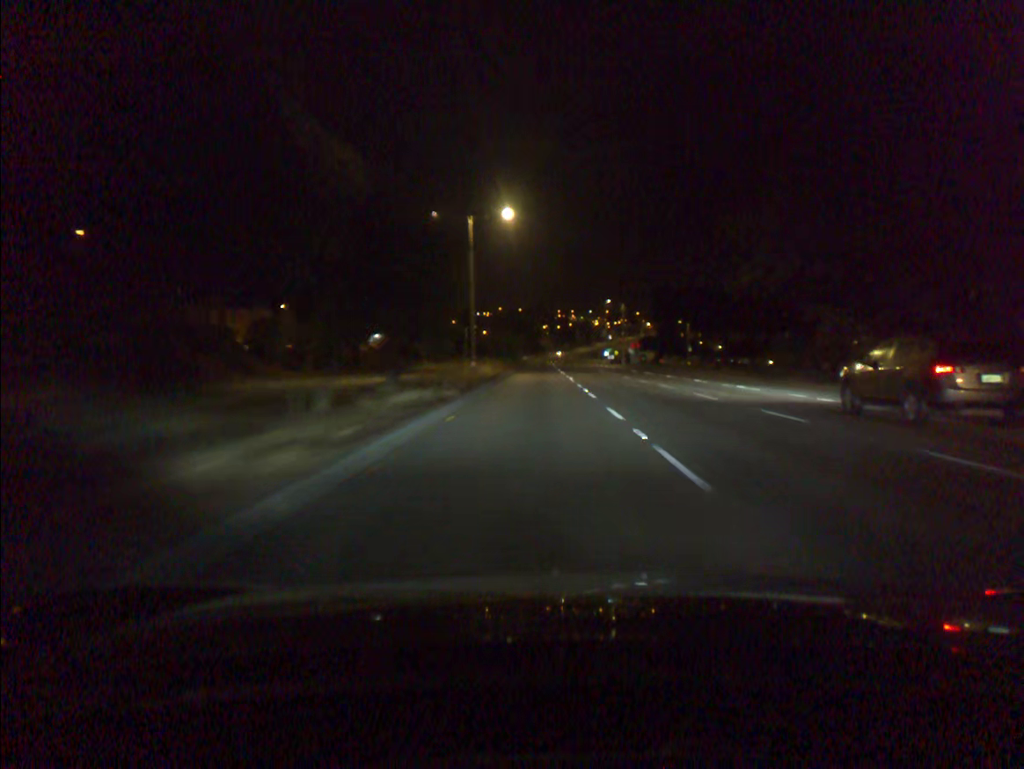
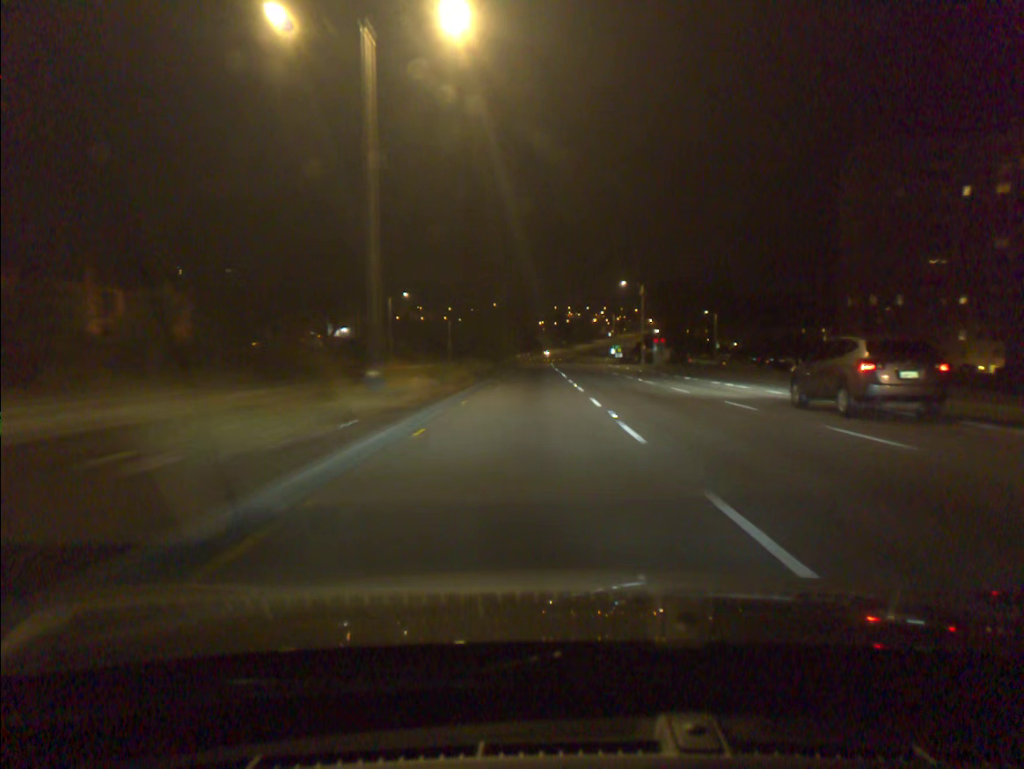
(0.0, +26.1) m; 0°
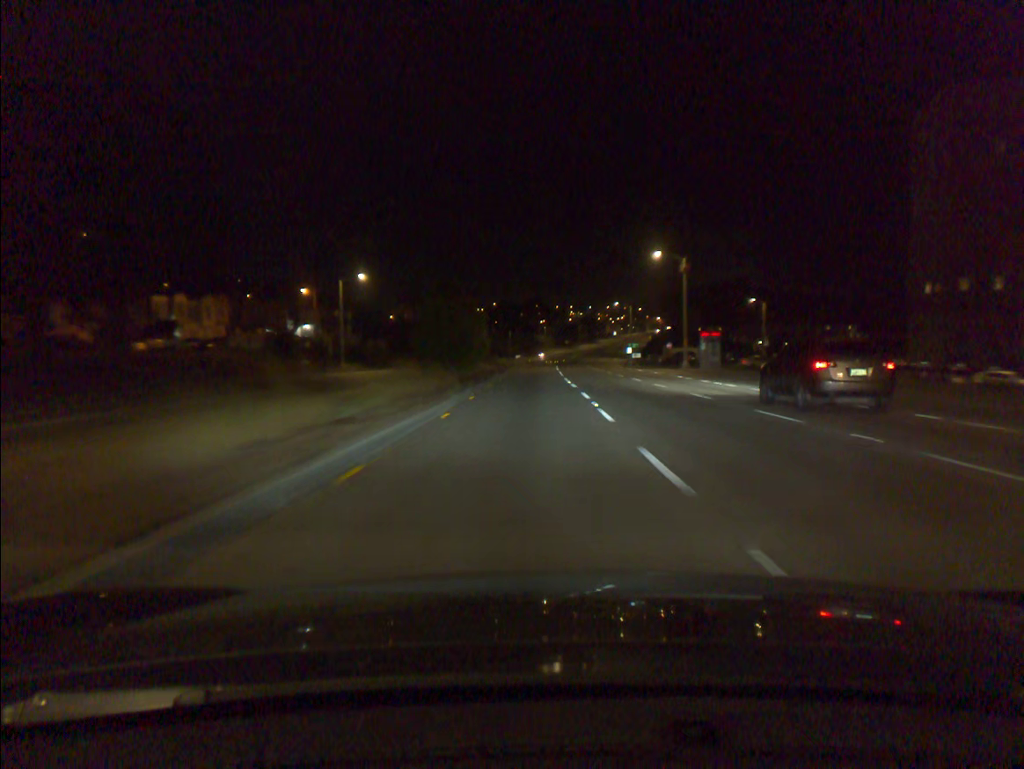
(0.0, +26.0) m; 0°
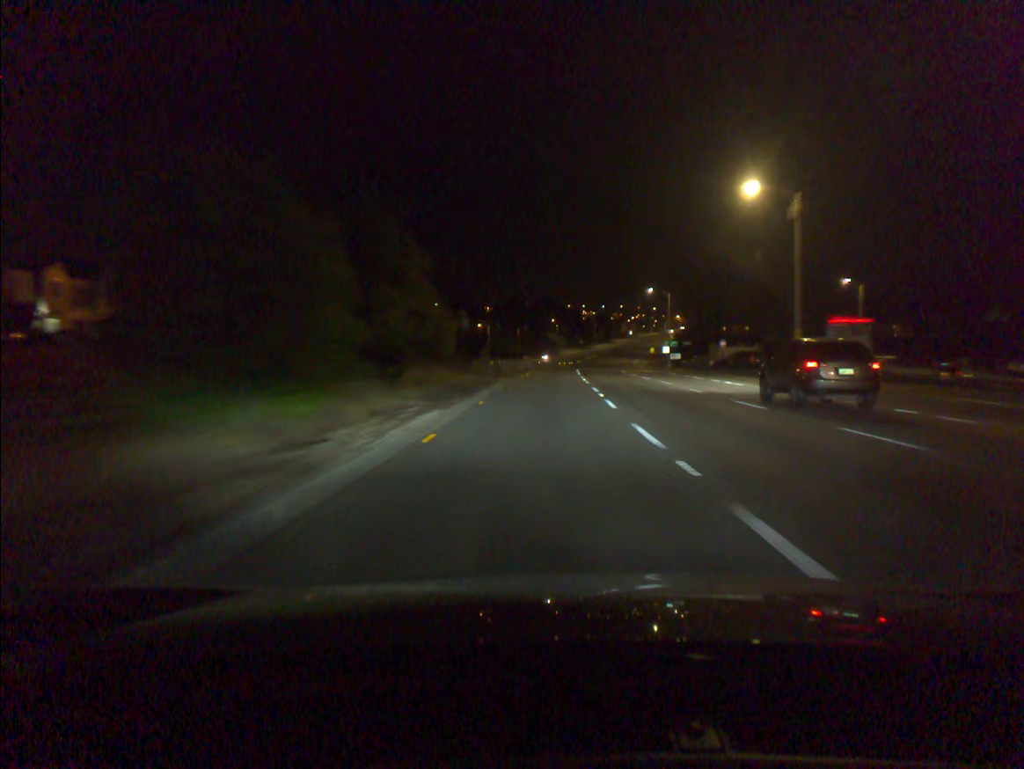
(-0.2, +25.9) m; -1°
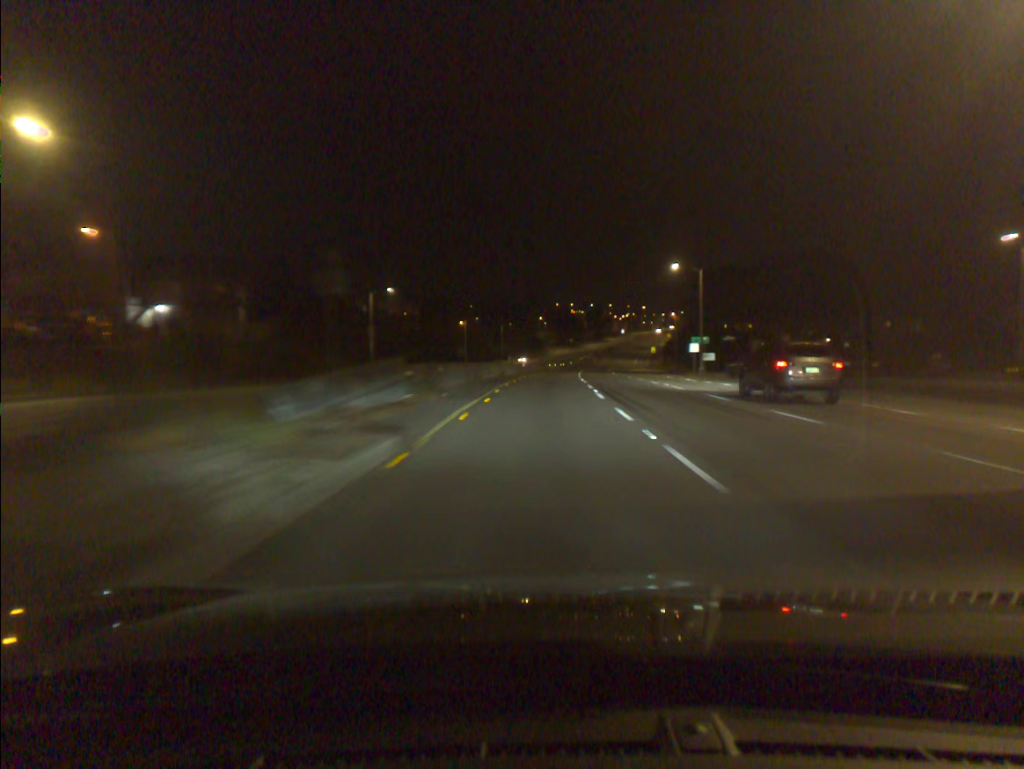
(+0.2, +25.7) m; +1°
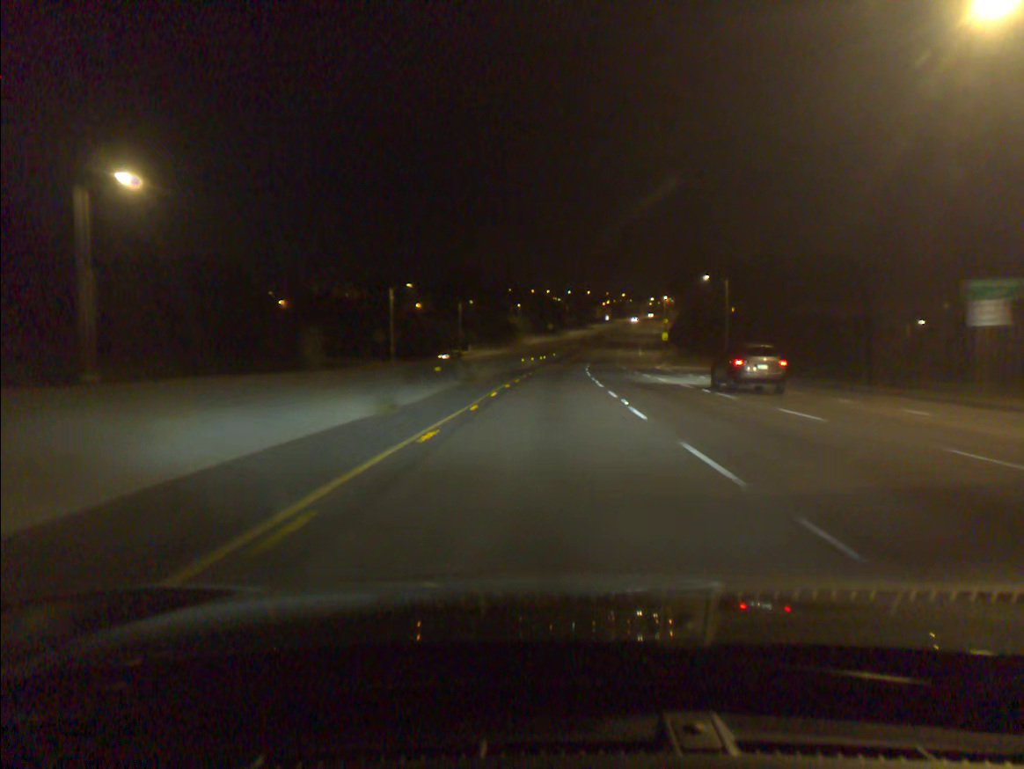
(+0.6, +51.2) m; +2°
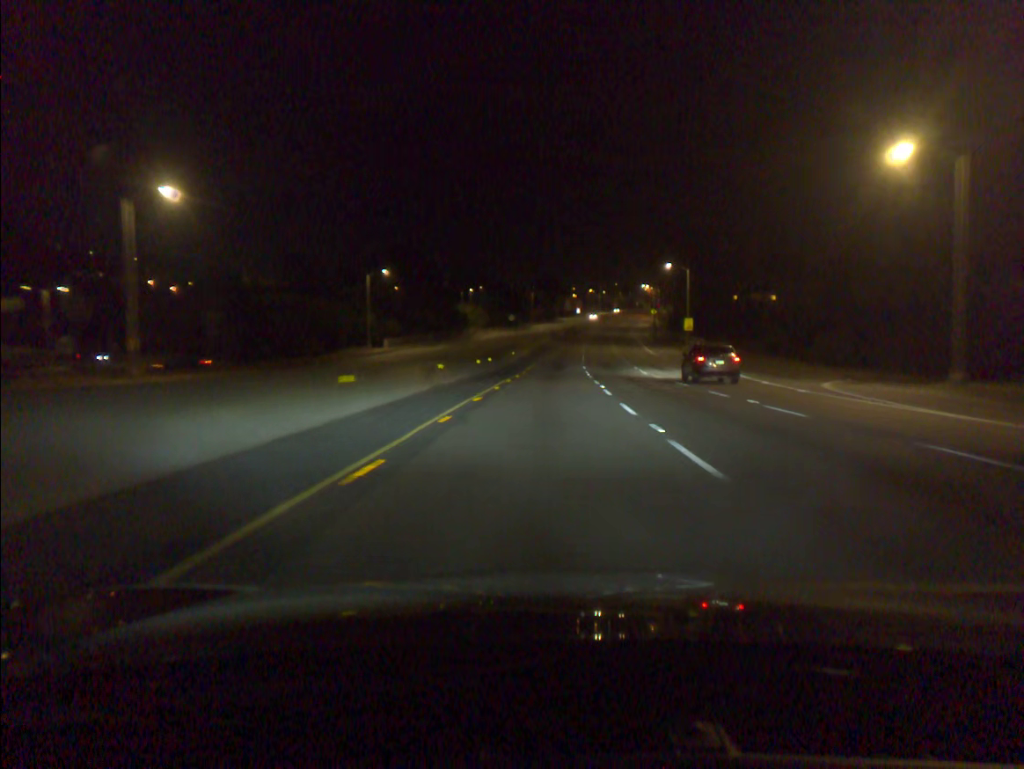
(+1.3, +51.7) m; +3°
